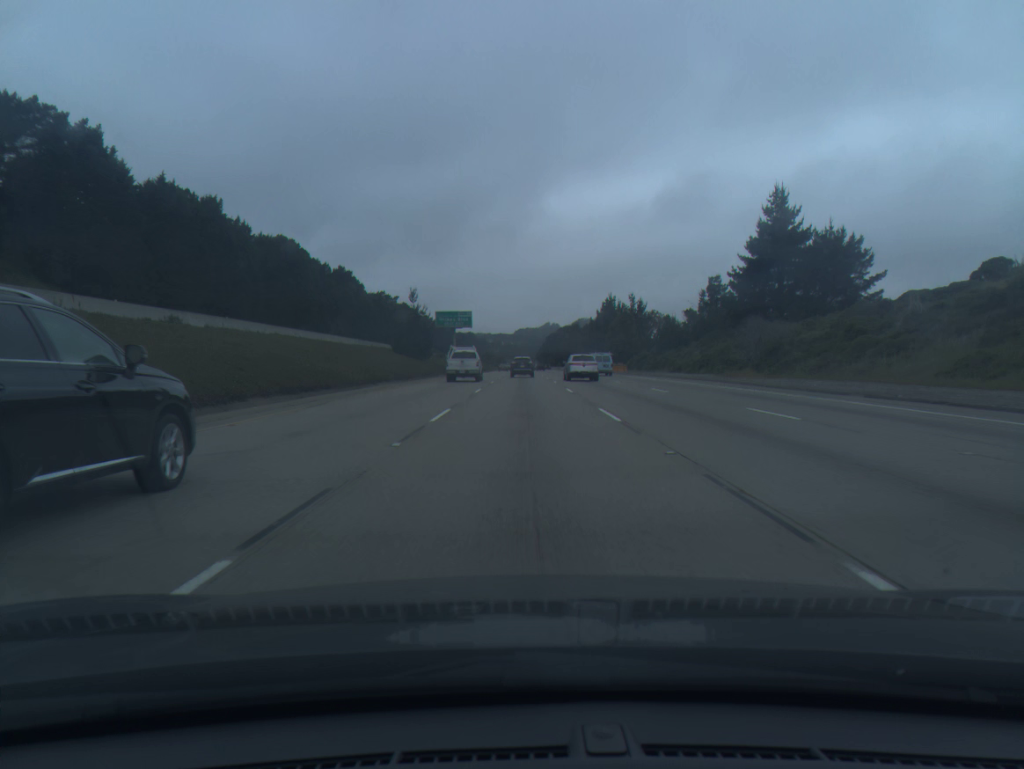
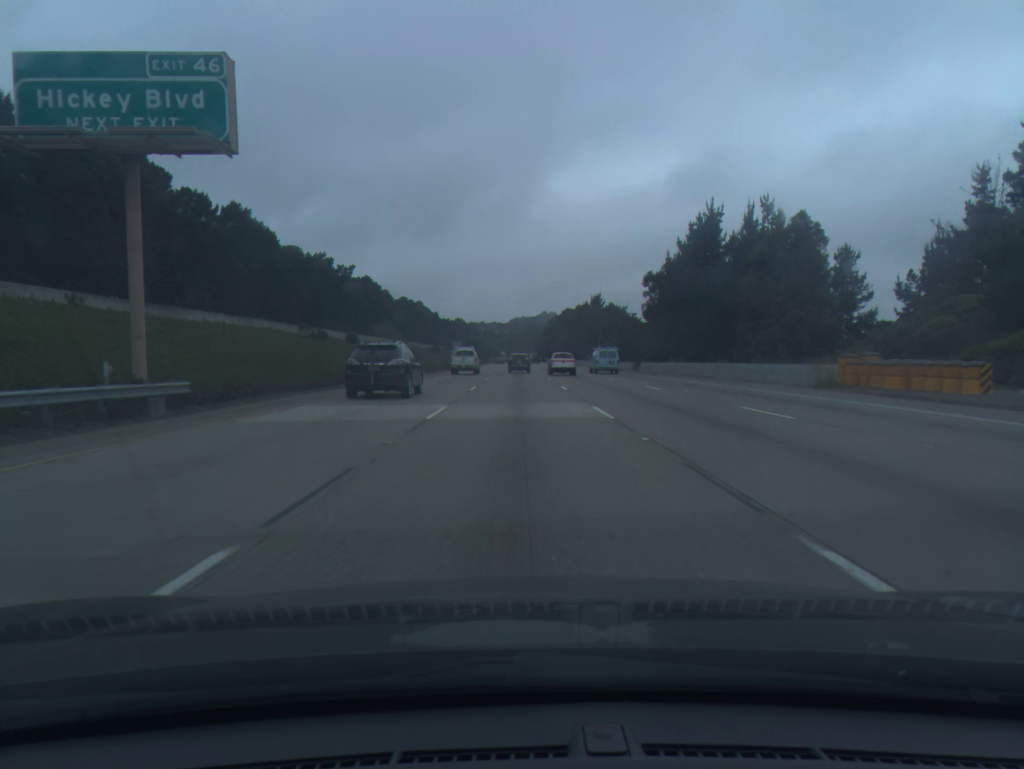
(+0.3, +87.4) m; 0°
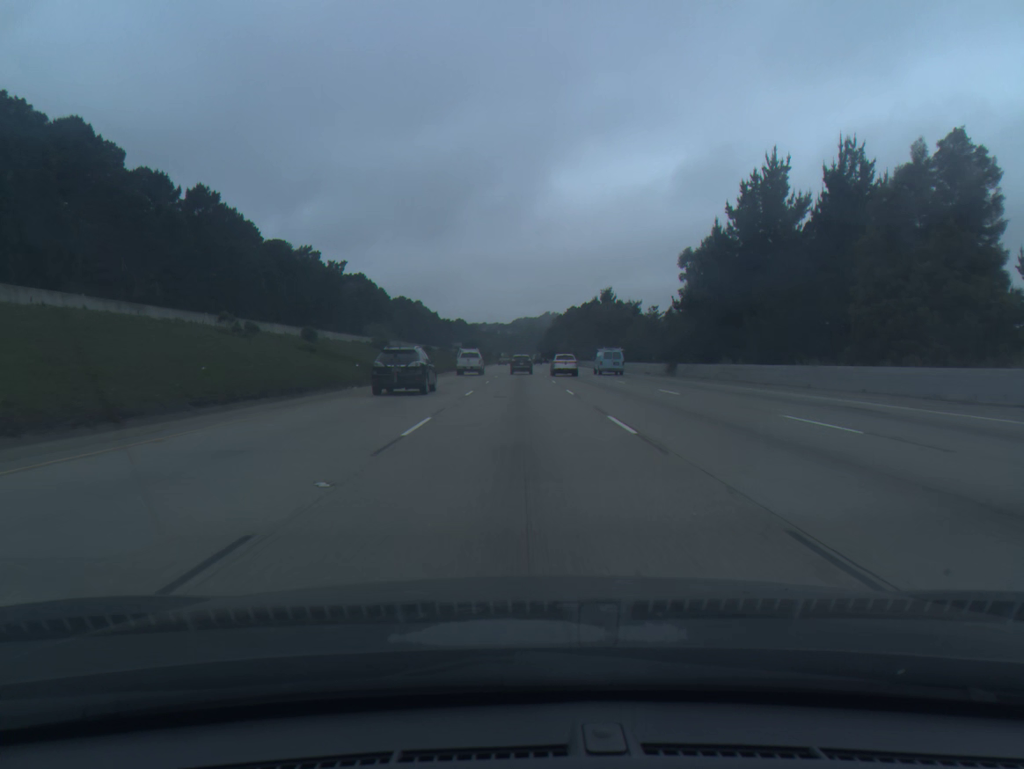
(0.0, +17.7) m; 0°
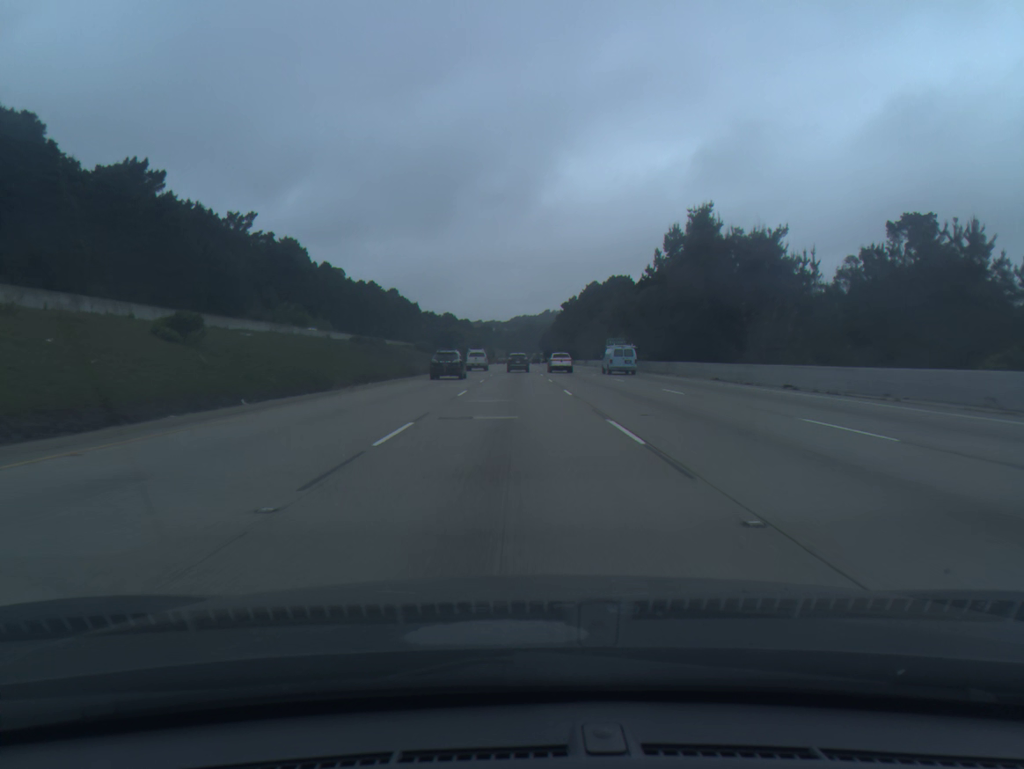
(+0.2, +89.4) m; 0°
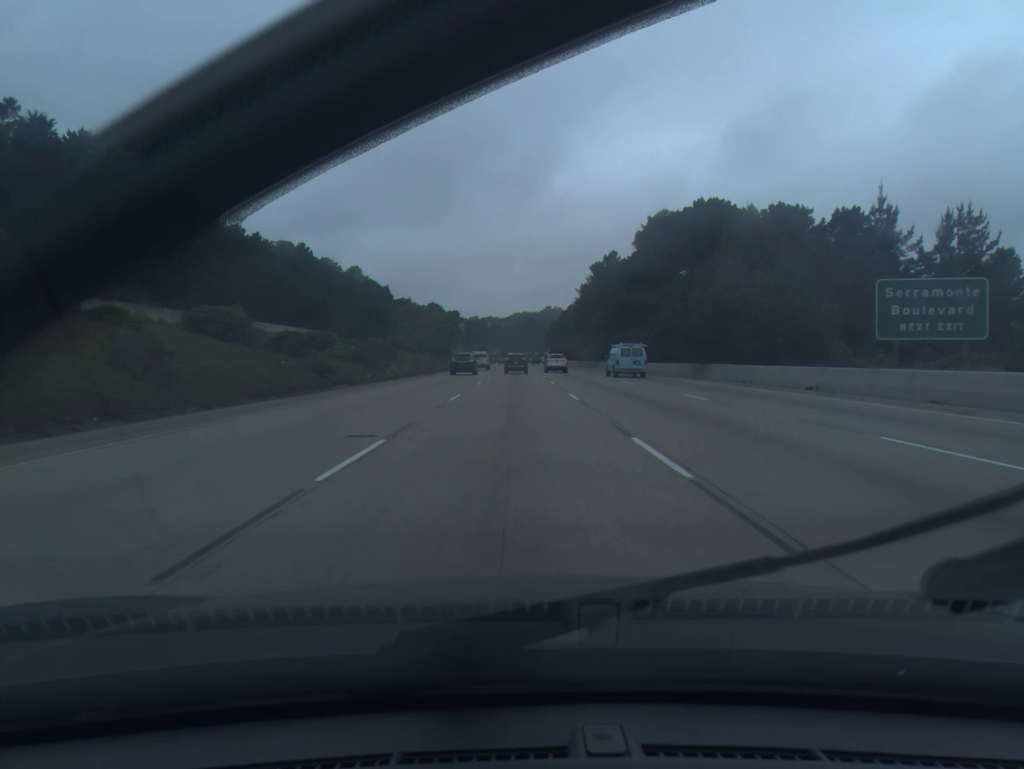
(-0.4, +90.5) m; 0°
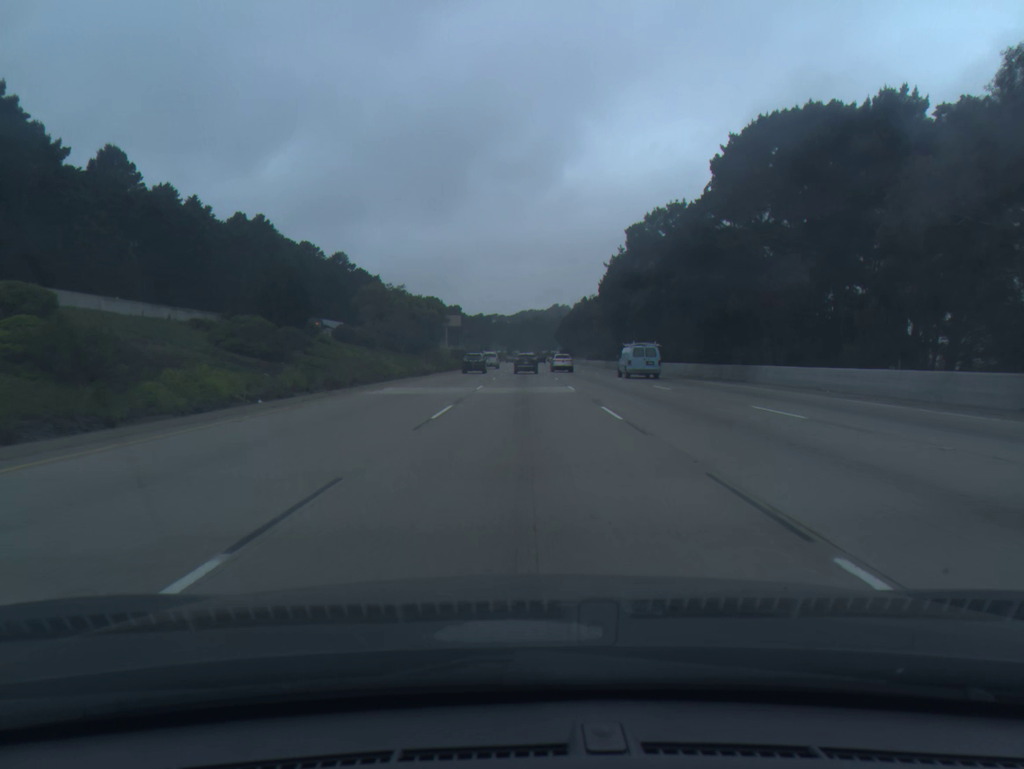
(-0.3, +36.1) m; 0°
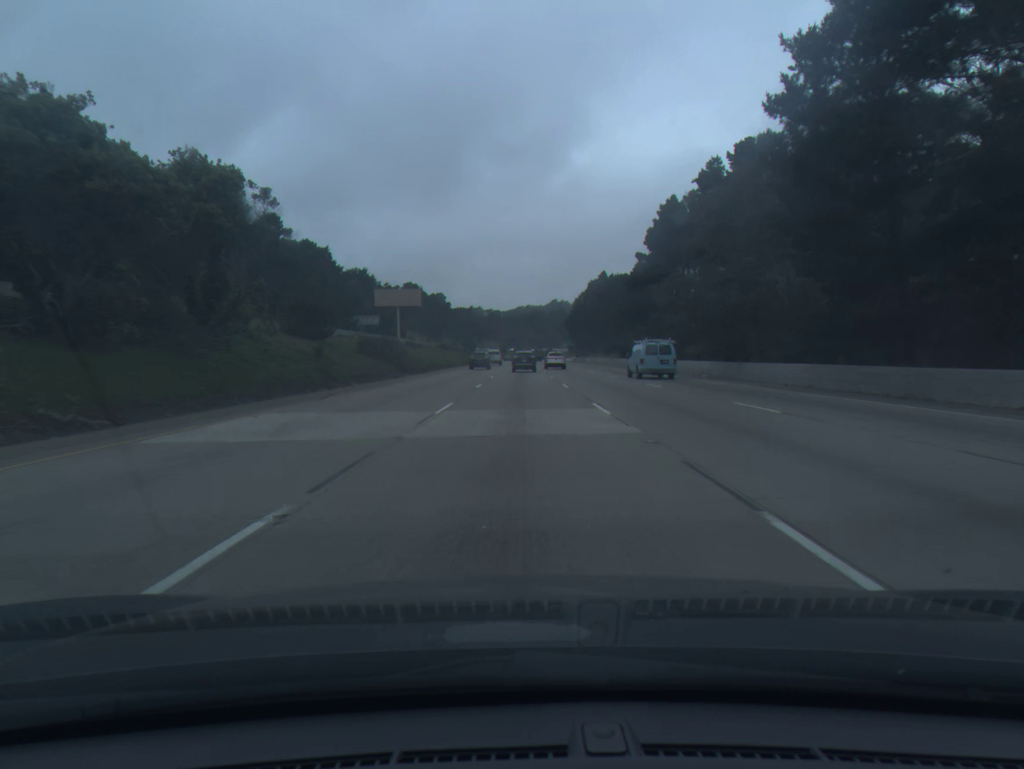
(+0.5, +71.7) m; 0°
